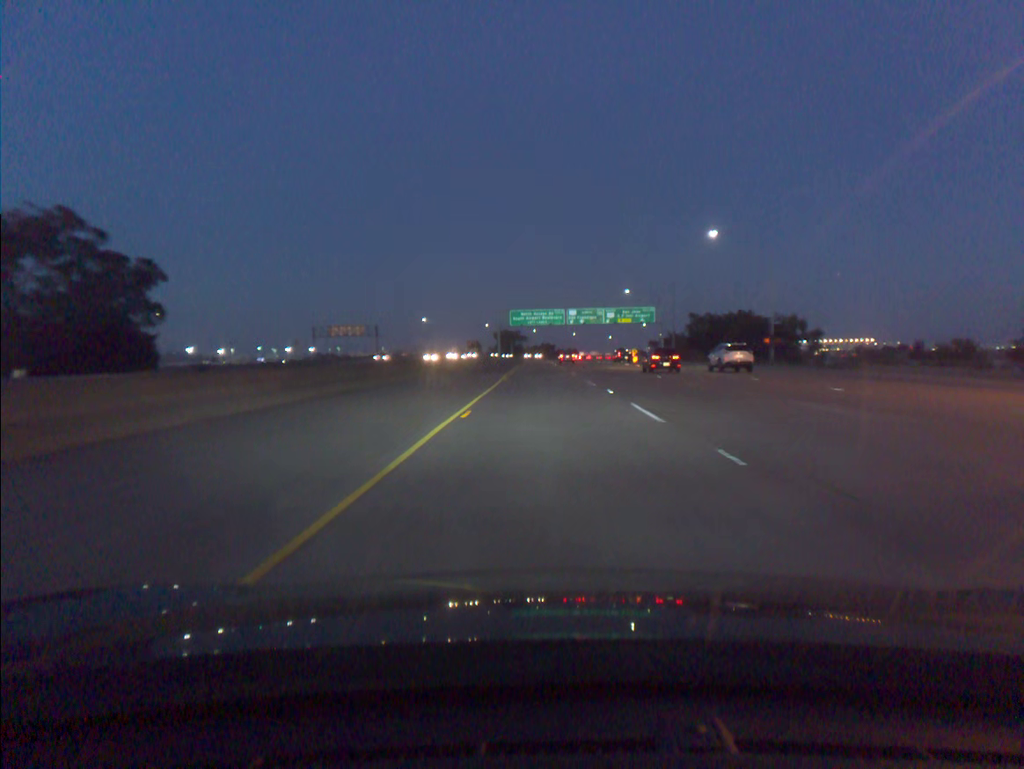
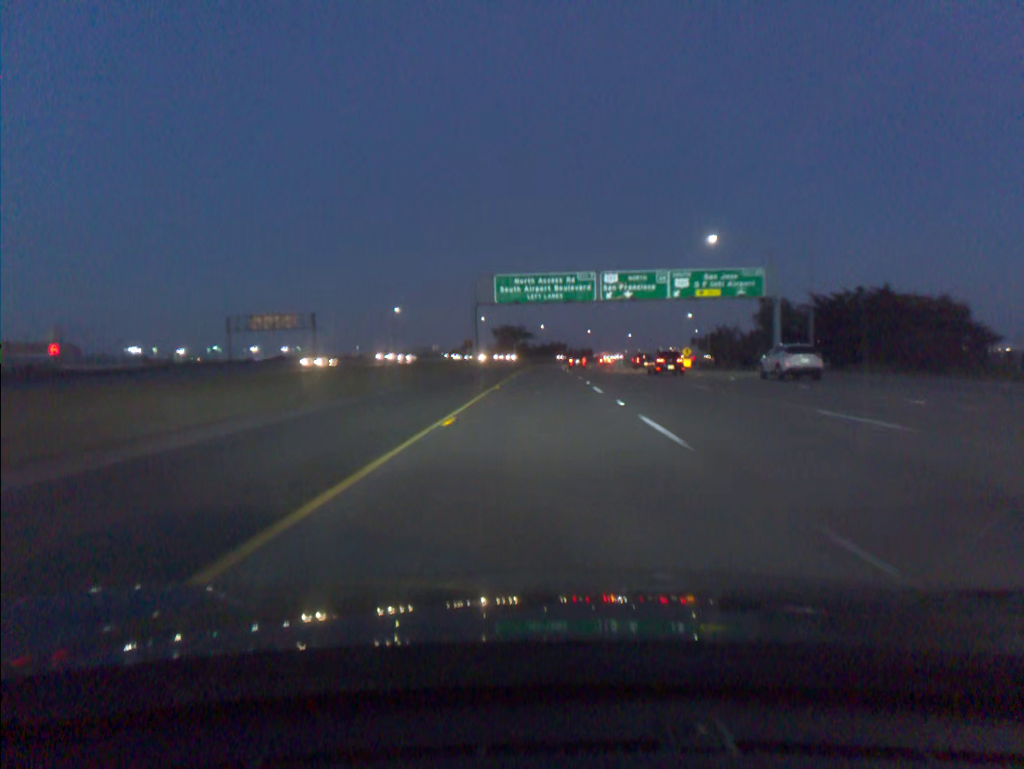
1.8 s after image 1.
(-0.2, +60.9) m; -1°
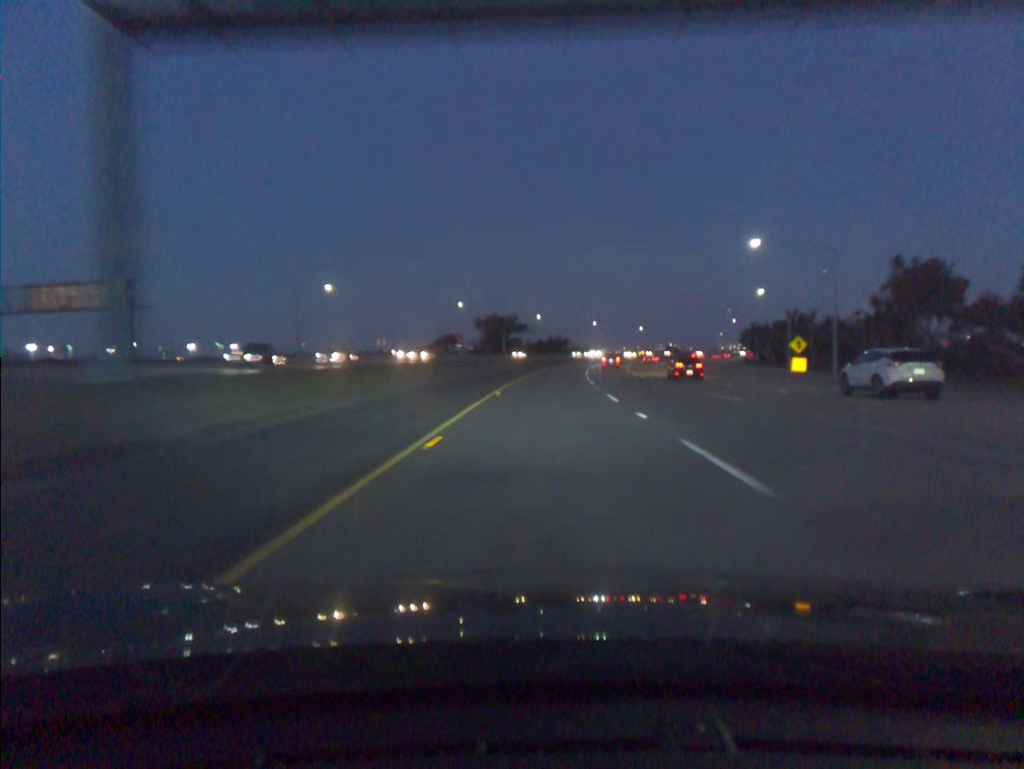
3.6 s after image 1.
(0.0, +61.1) m; 0°
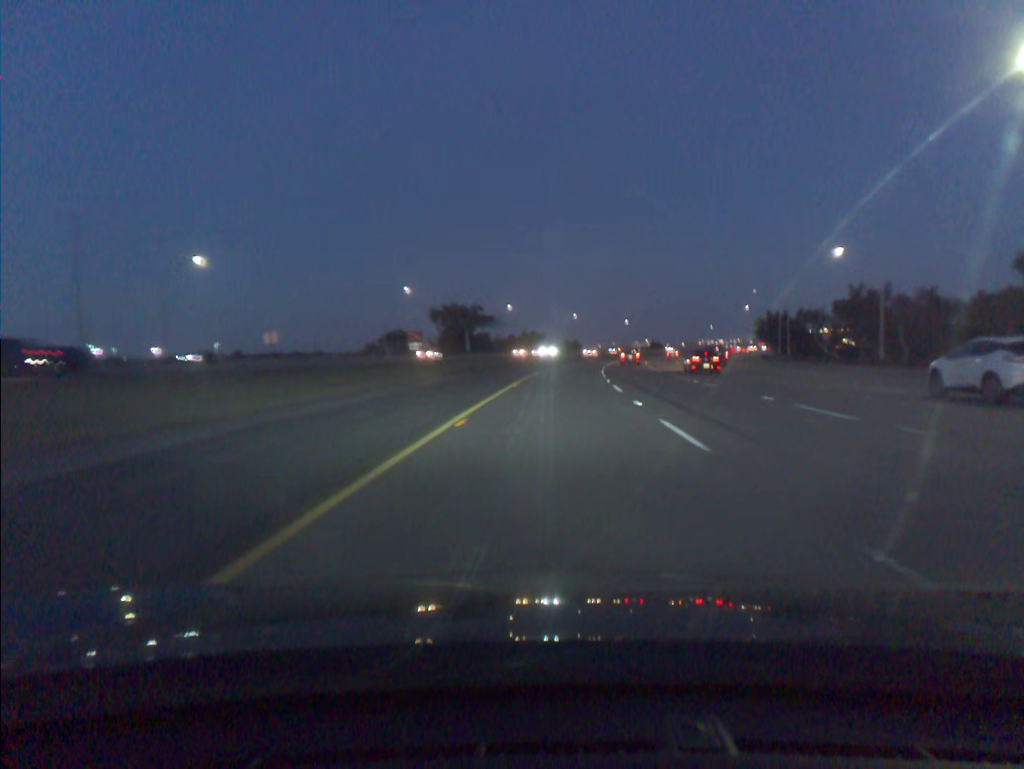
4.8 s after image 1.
(+0.5, +40.9) m; +2°
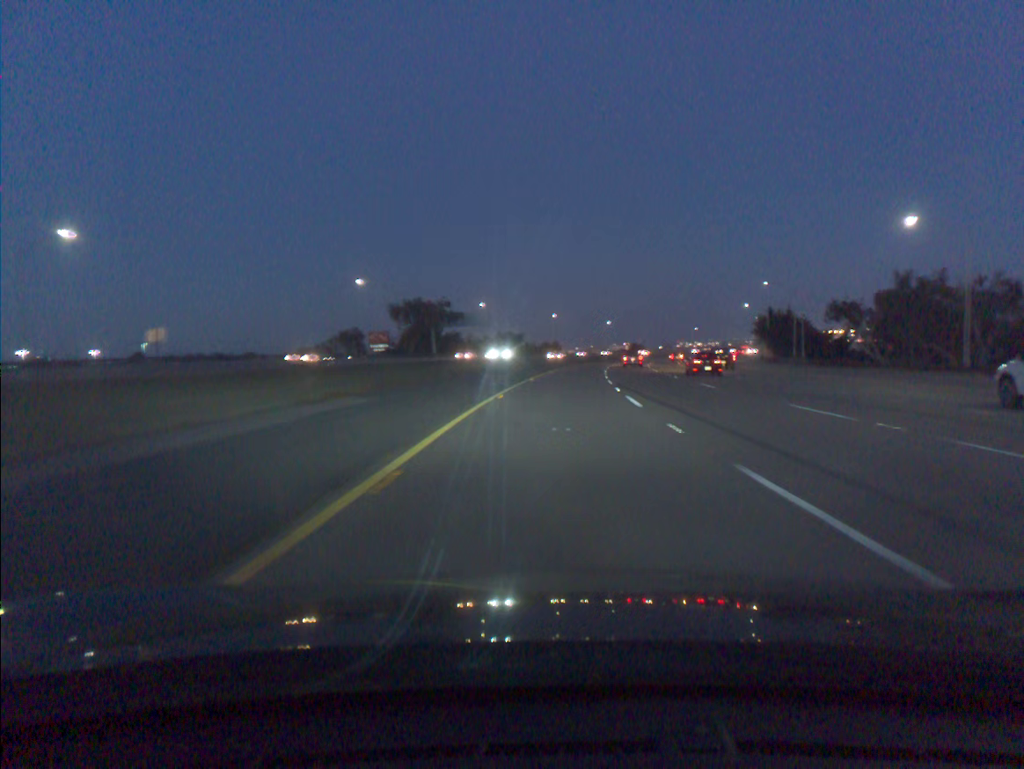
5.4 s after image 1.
(+0.3, +20.5) m; +2°
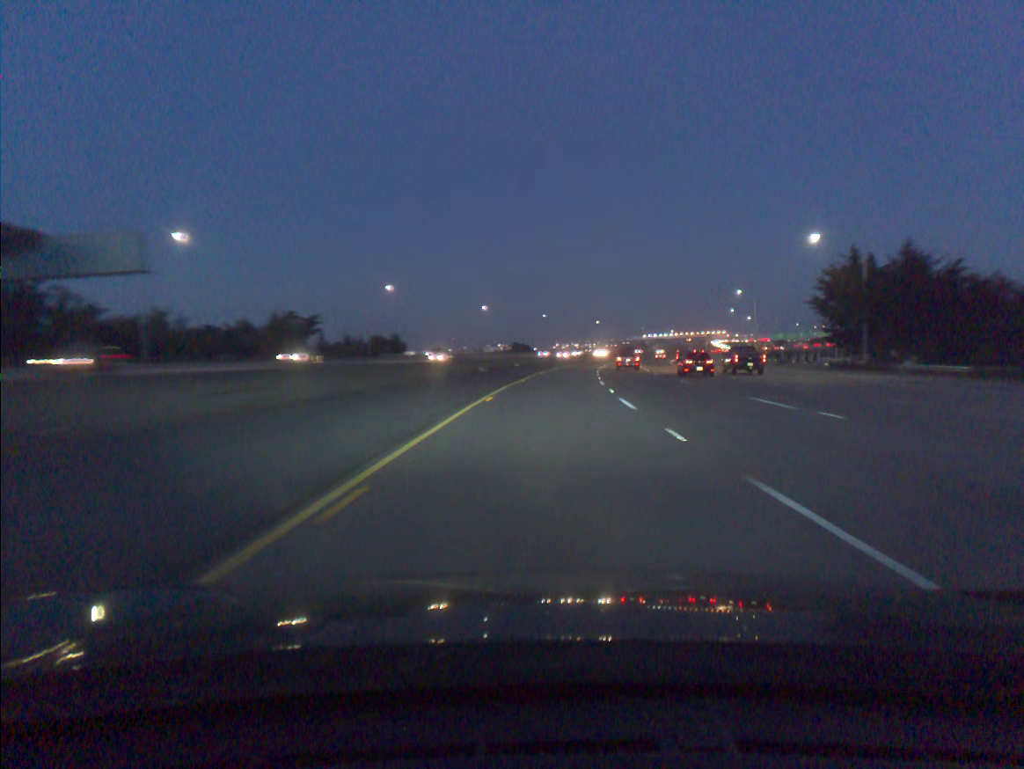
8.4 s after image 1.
(+8.2, +101.9) m; +9°
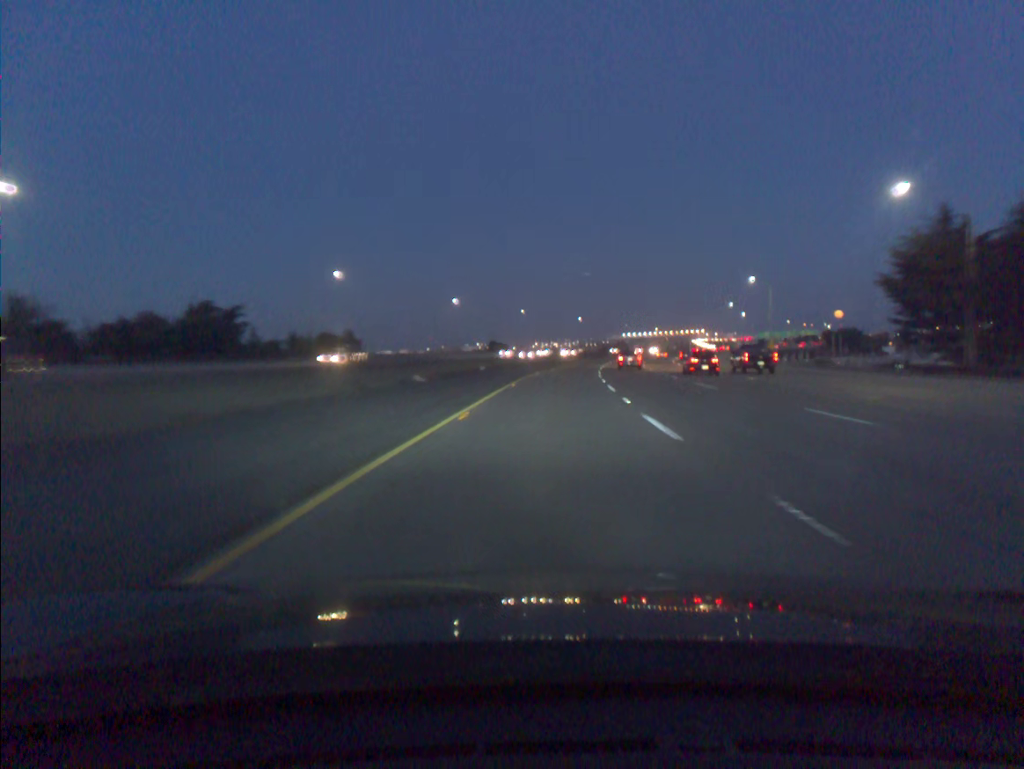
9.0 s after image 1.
(+0.3, +20.5) m; +2°
